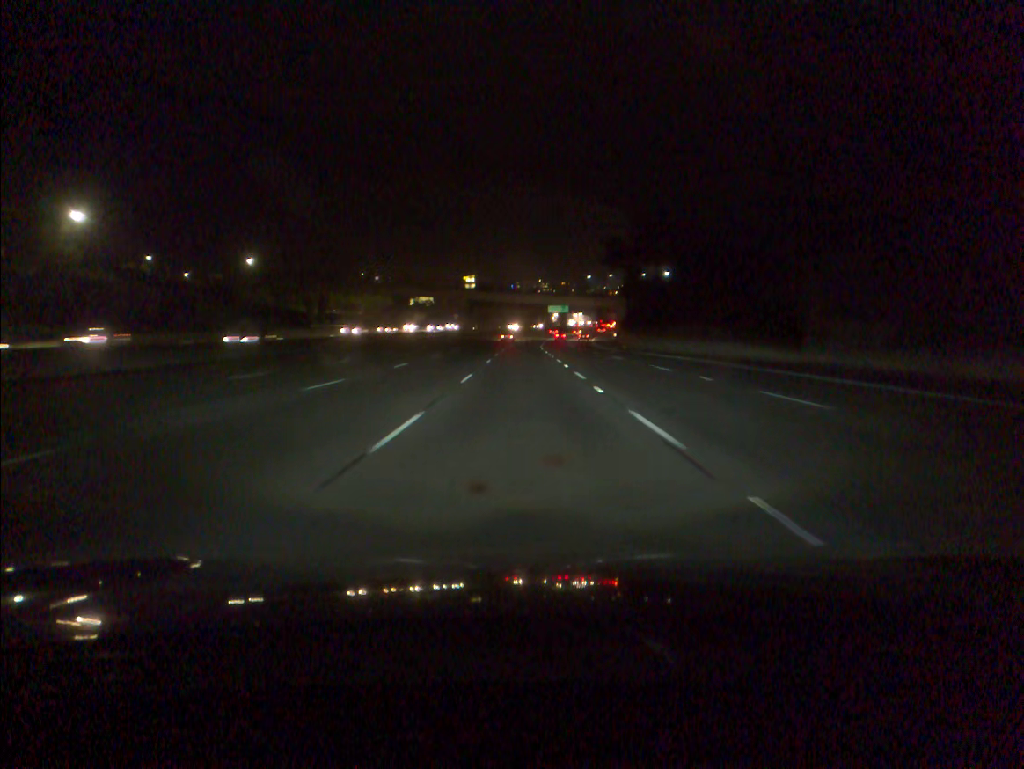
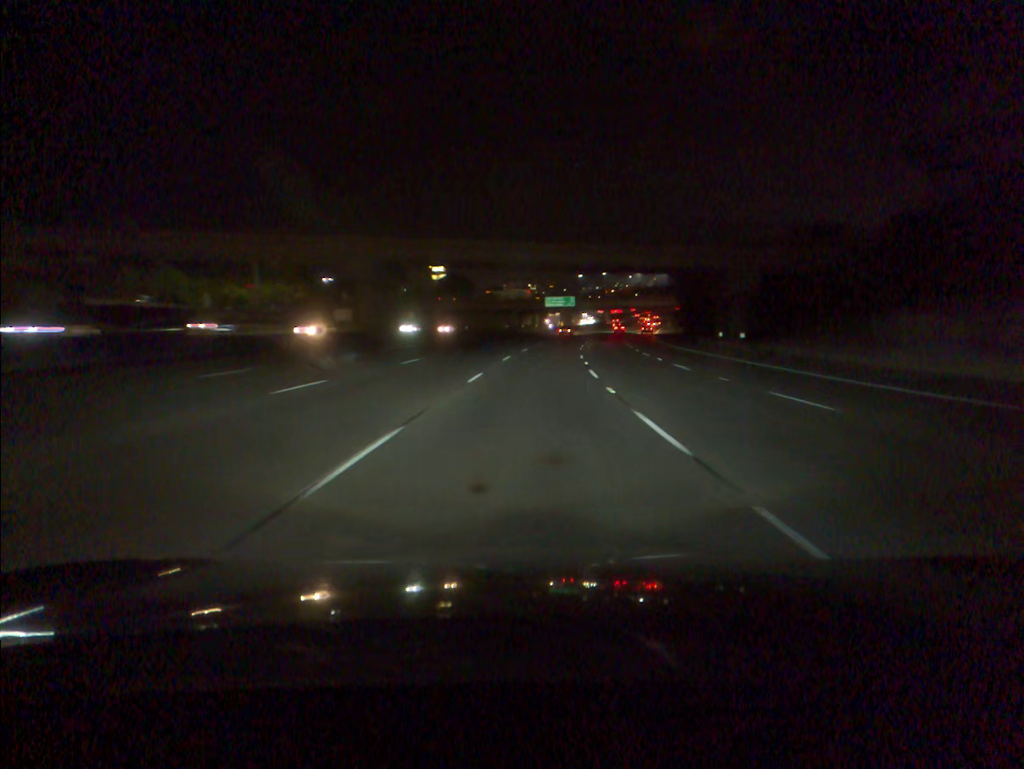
(-0.1, +87.7) m; +1°
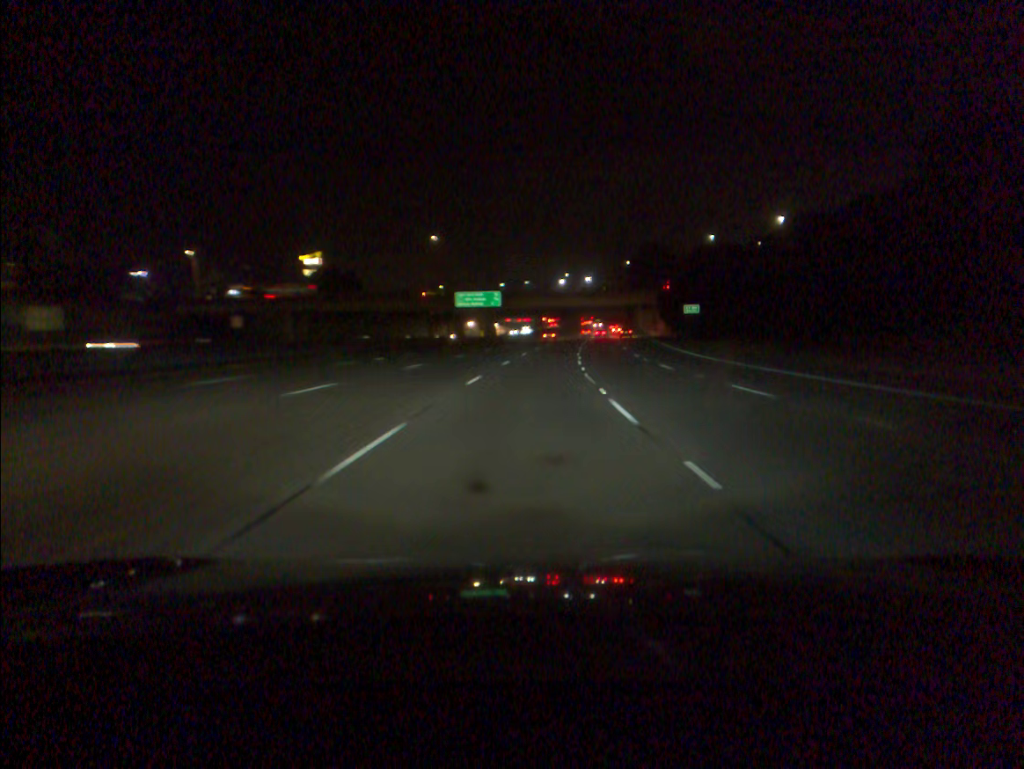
(+3.6, +70.0) m; +6°
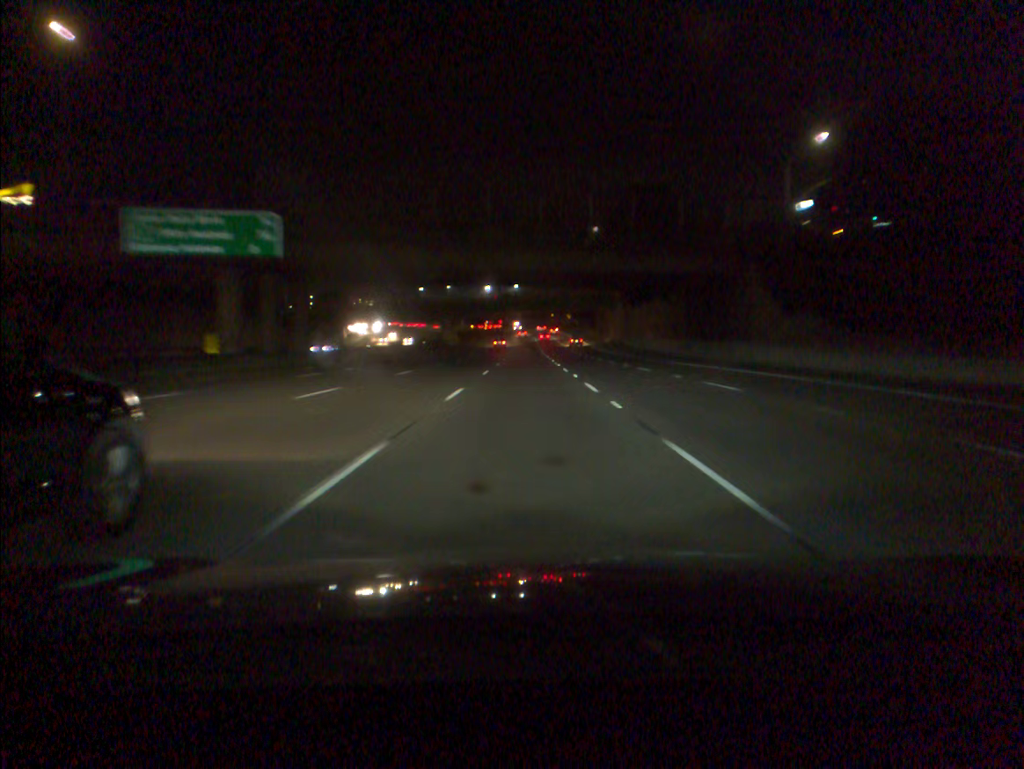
(+5.0, +87.9) m; +5°
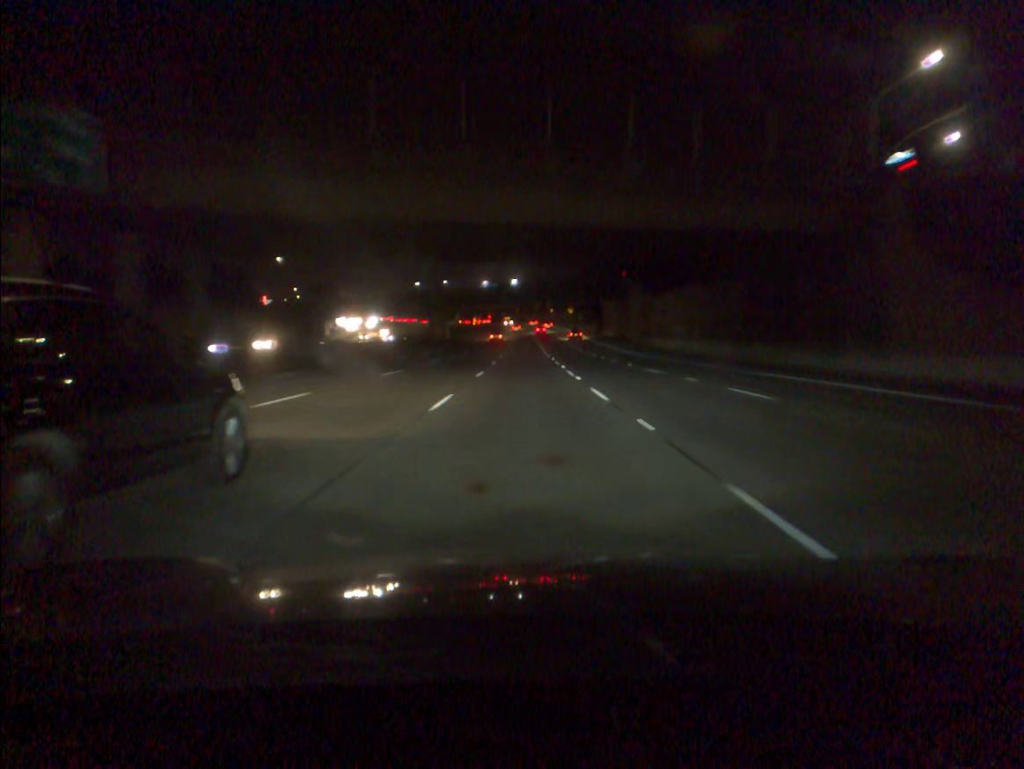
(0.0, +17.7) m; 0°
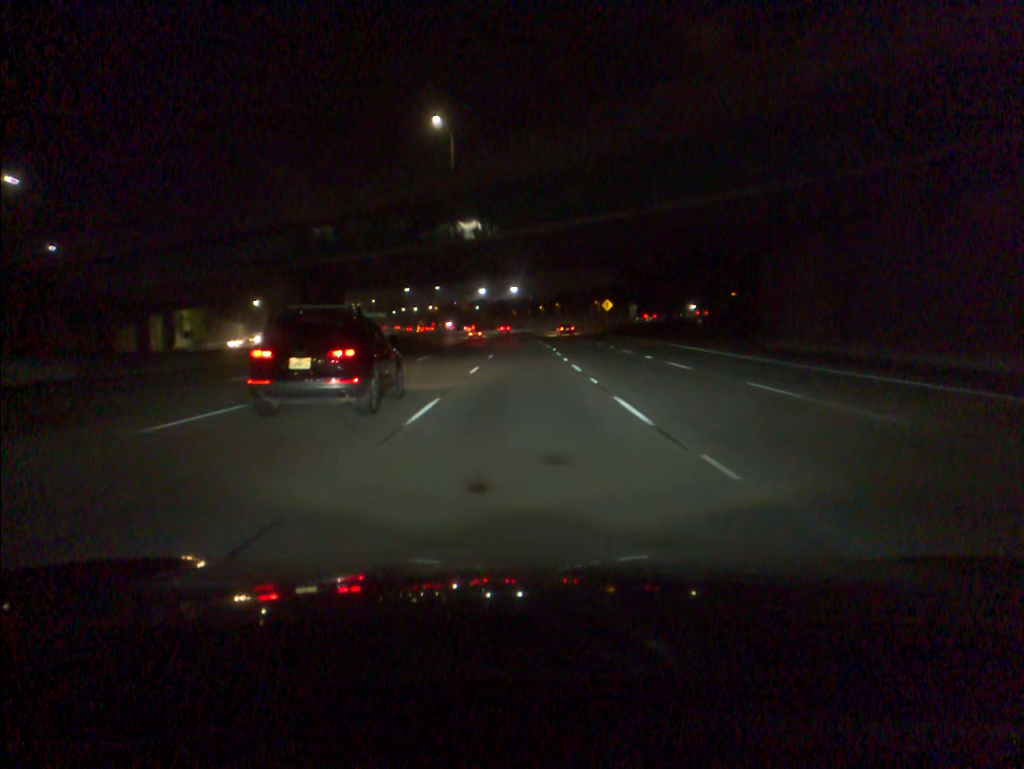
(0.0, +88.6) m; 0°
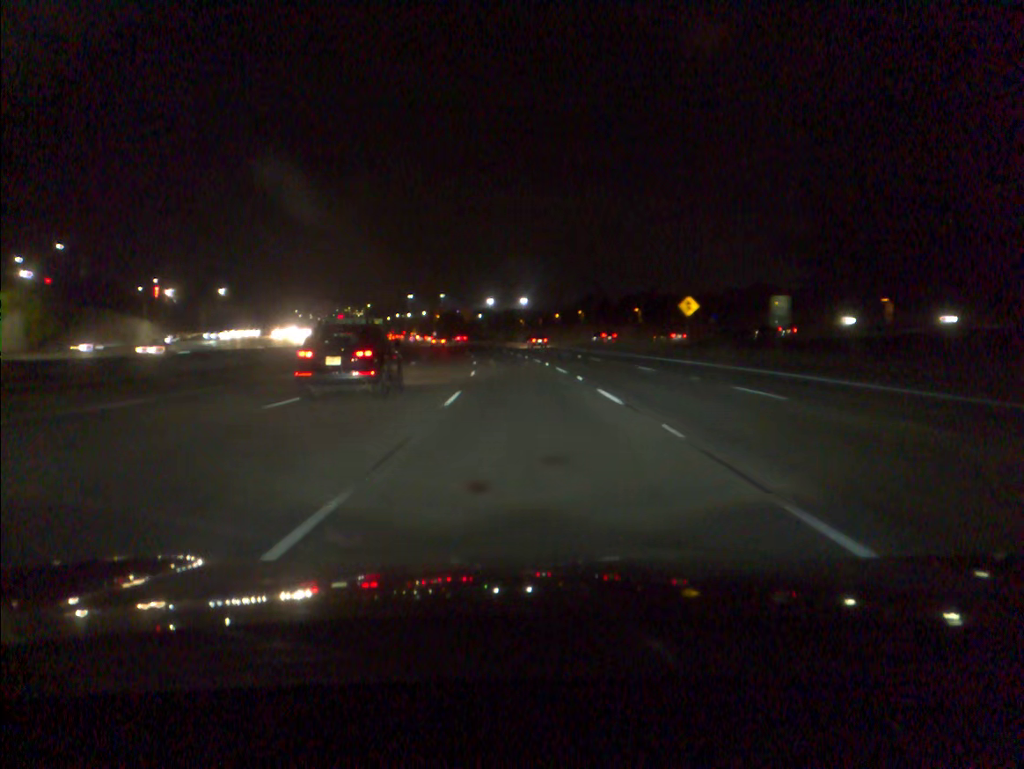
(-0.3, +52.4) m; -1°
